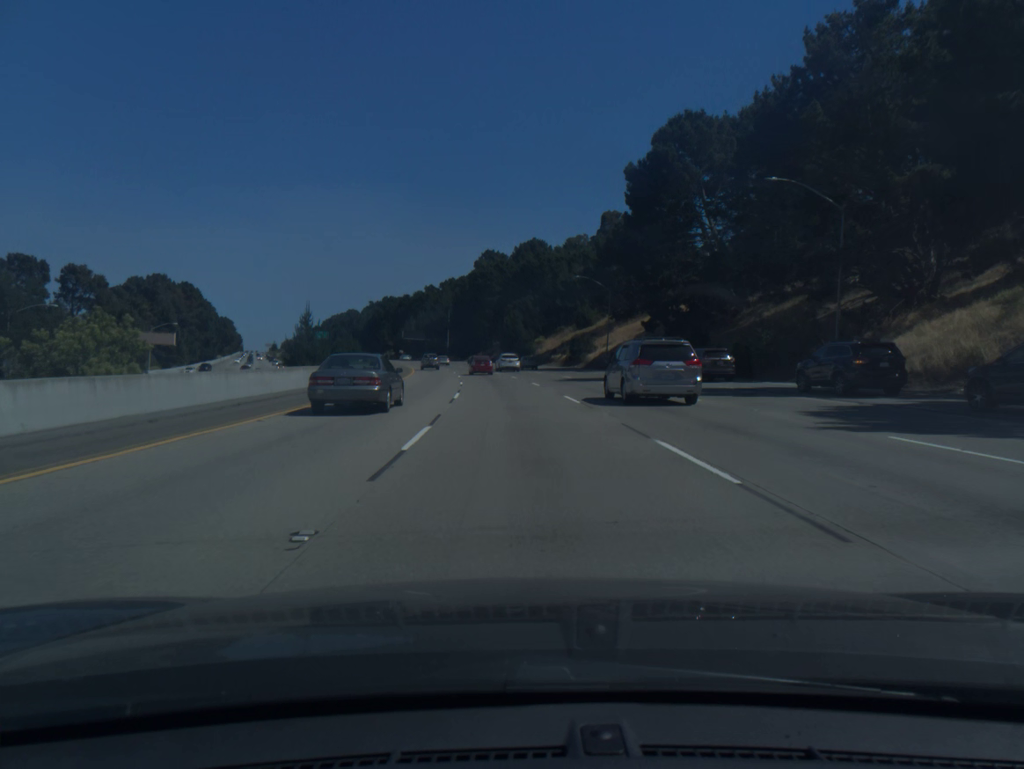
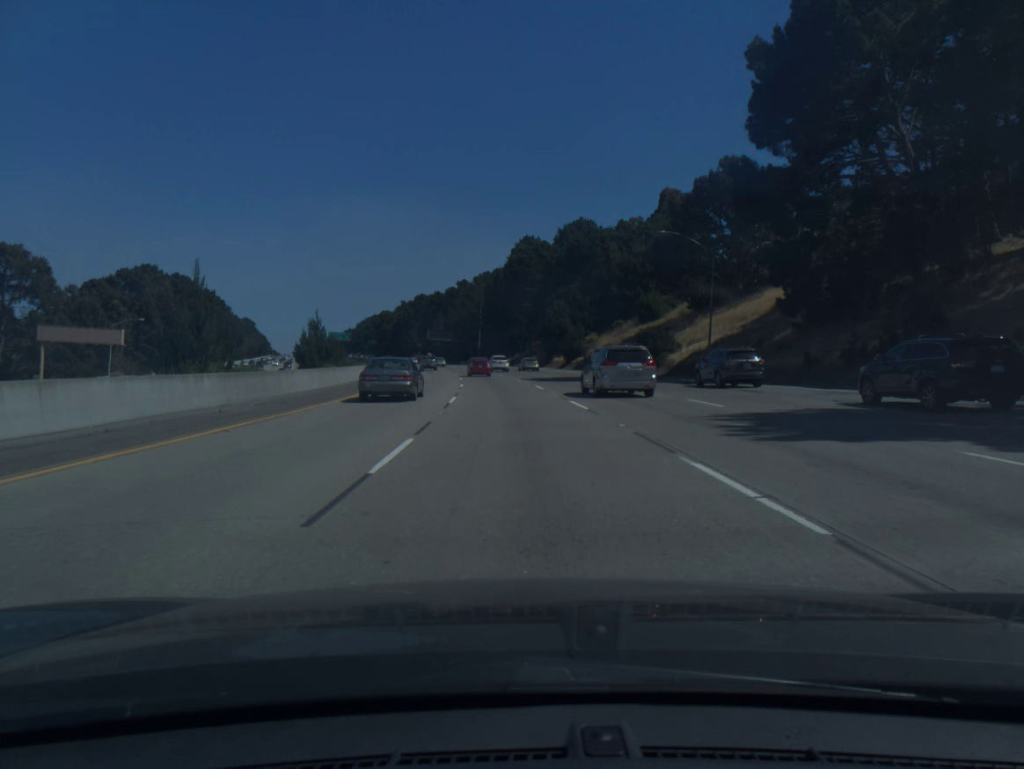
(-0.8, +31.3) m; -3°
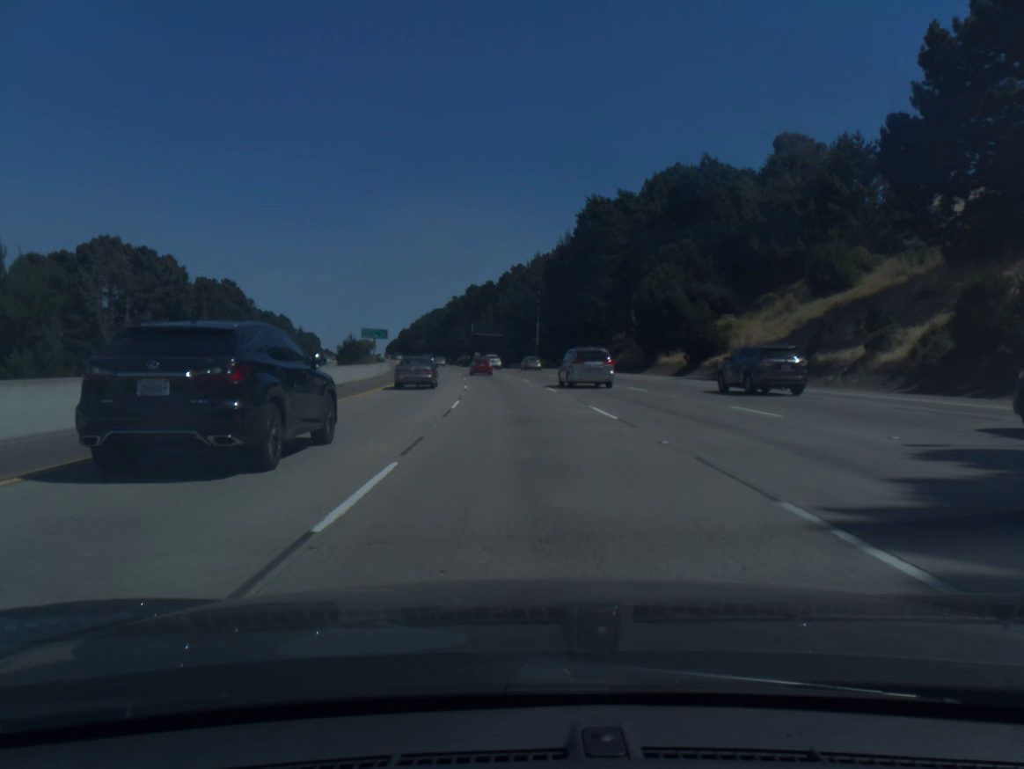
(-1.9, +47.1) m; -4°
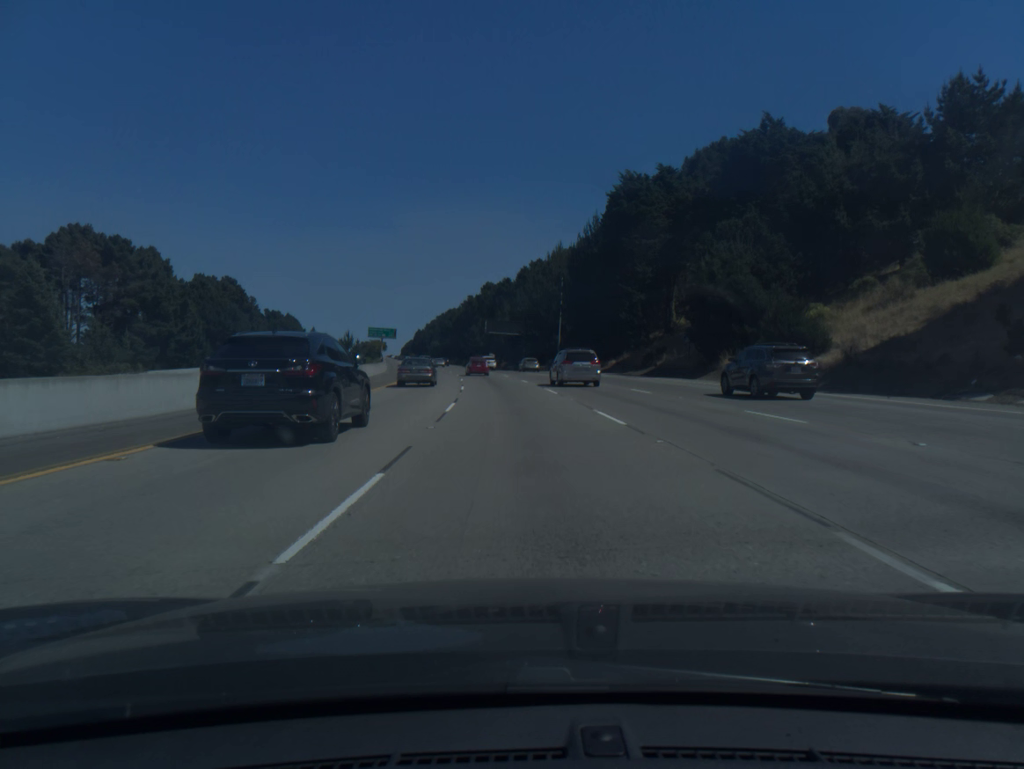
(-0.2, +15.8) m; -1°
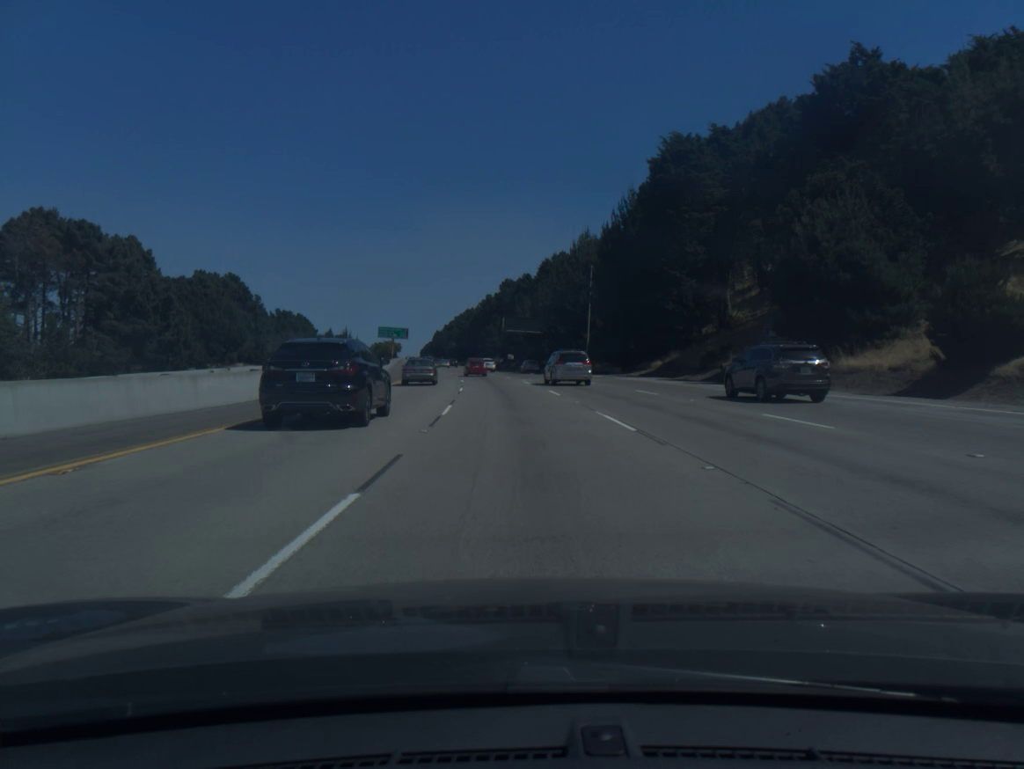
(-0.2, +15.9) m; -2°
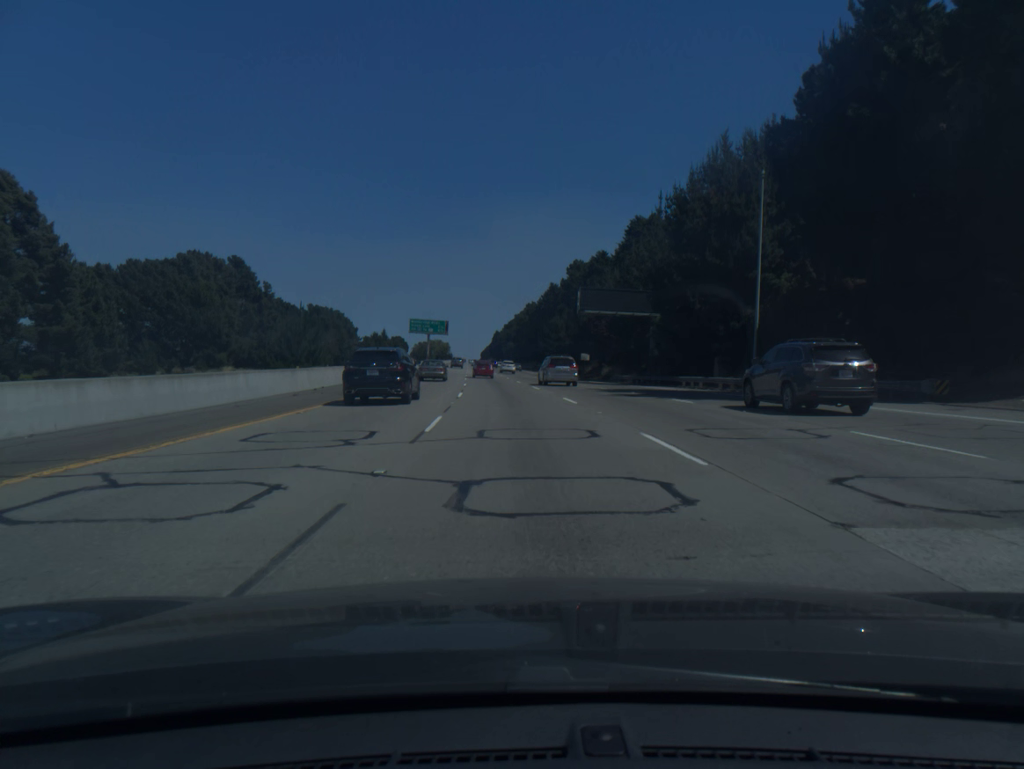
(-2.0, +48.0) m; -5°
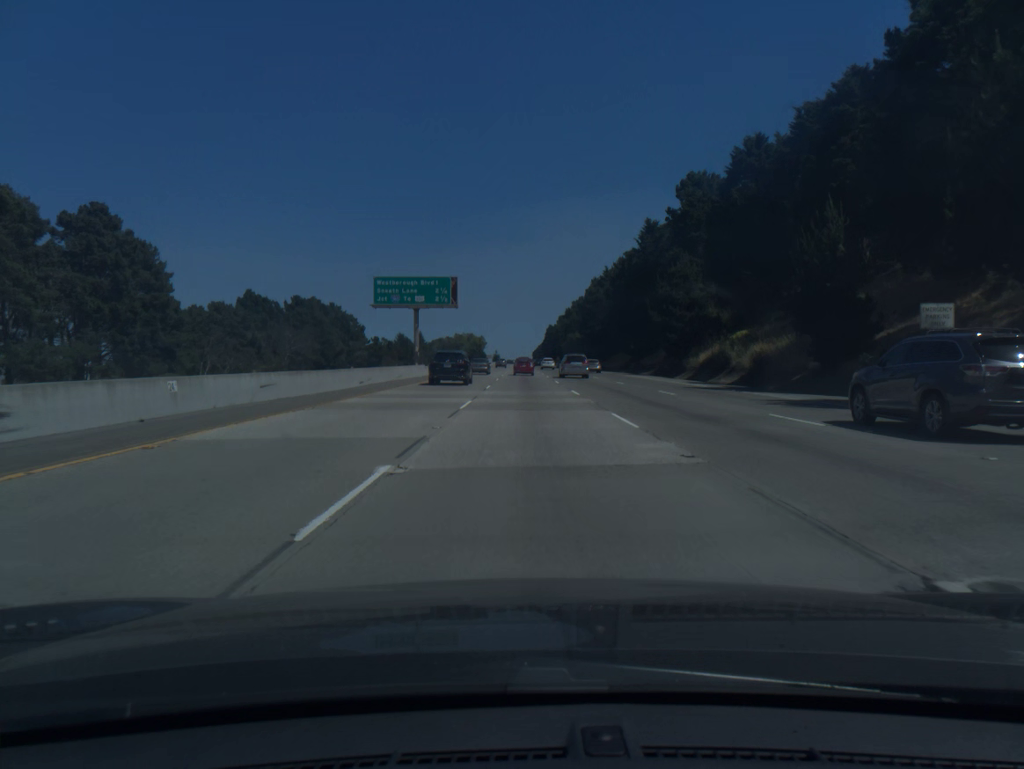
(-3.5, +81.6) m; -4°
